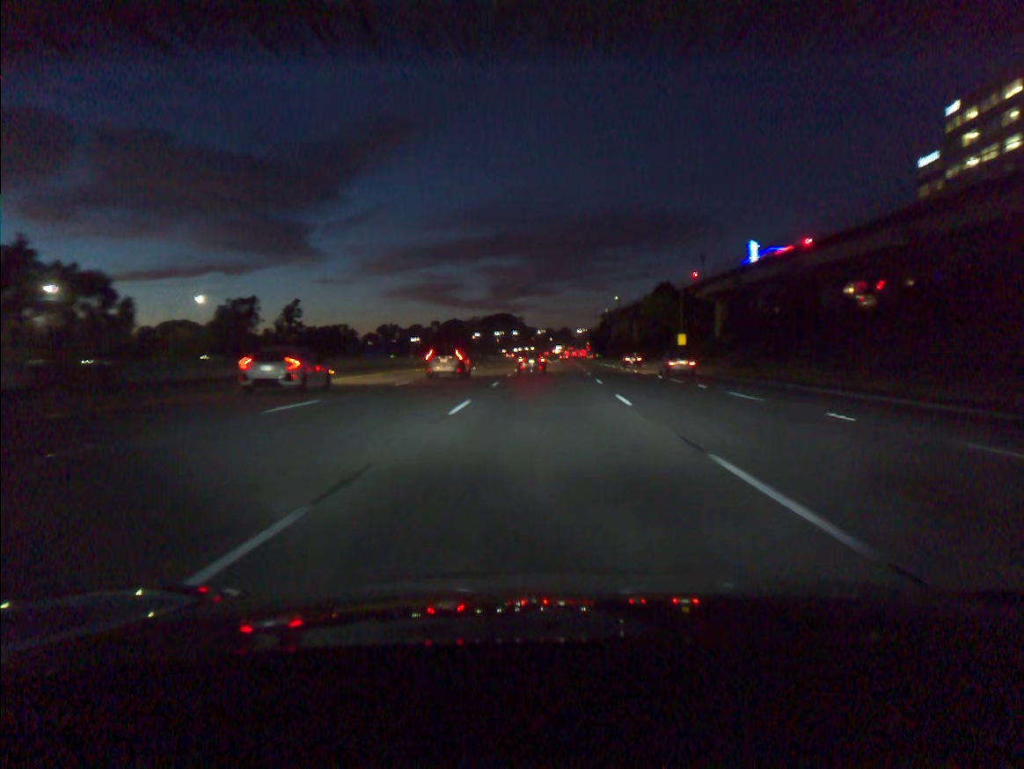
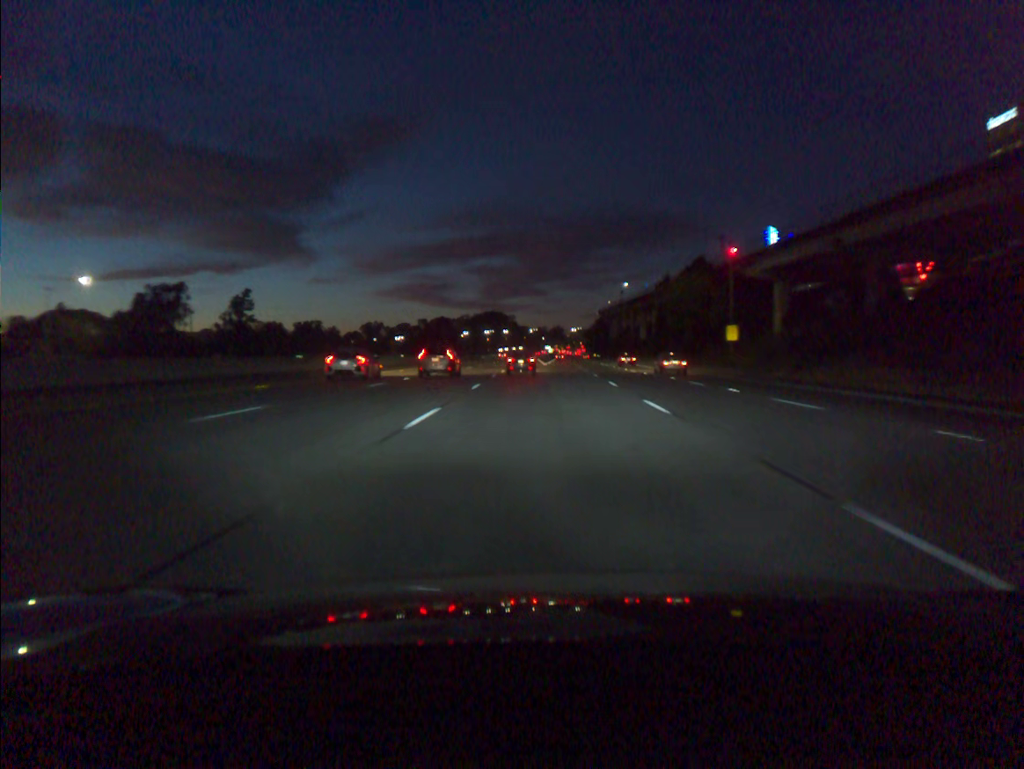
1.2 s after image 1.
(+0.2, +31.6) m; +1°
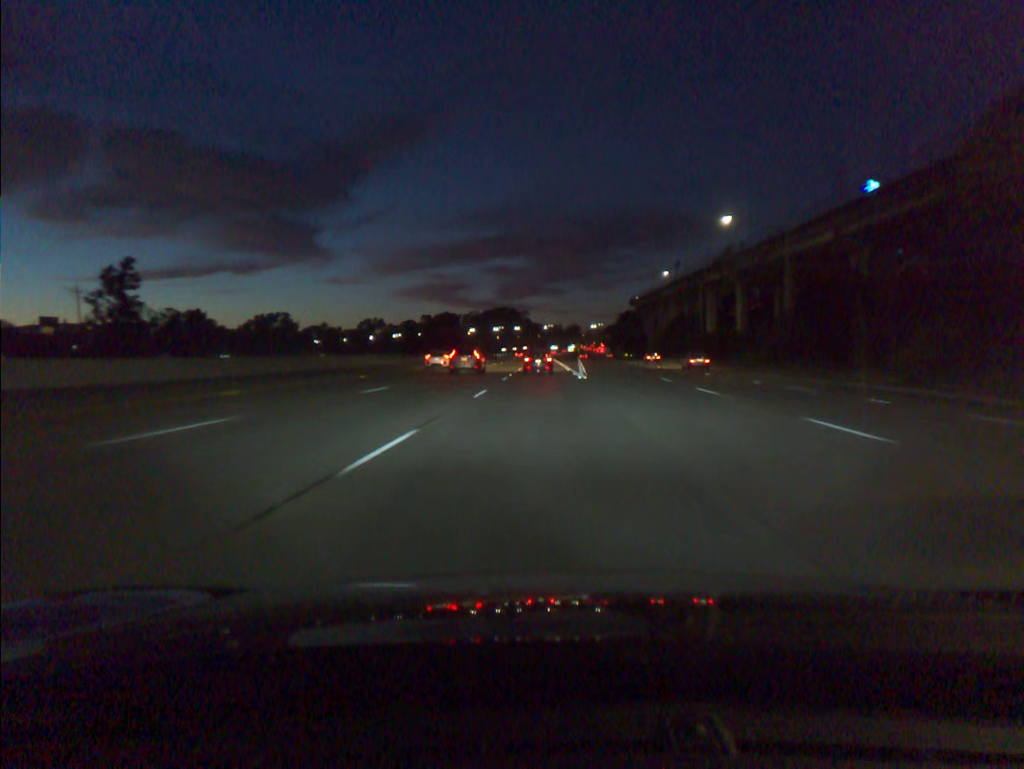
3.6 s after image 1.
(-0.9, +62.1) m; -1°
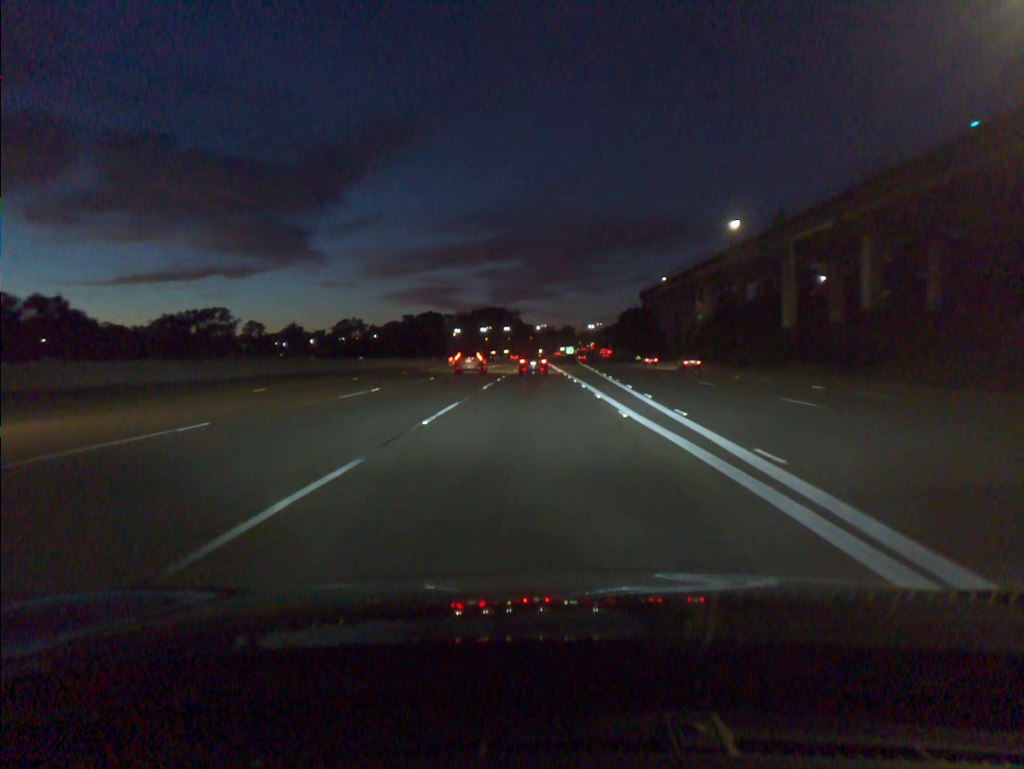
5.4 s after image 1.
(+0.2, +45.8) m; +1°
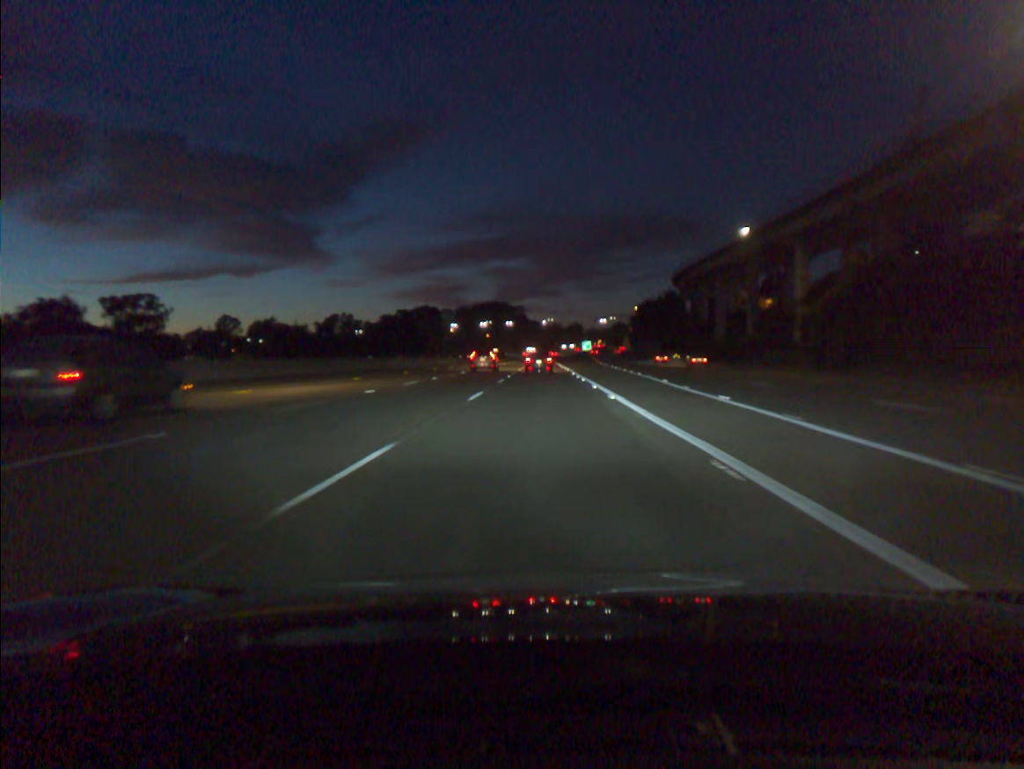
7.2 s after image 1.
(-0.2, +45.3) m; 0°
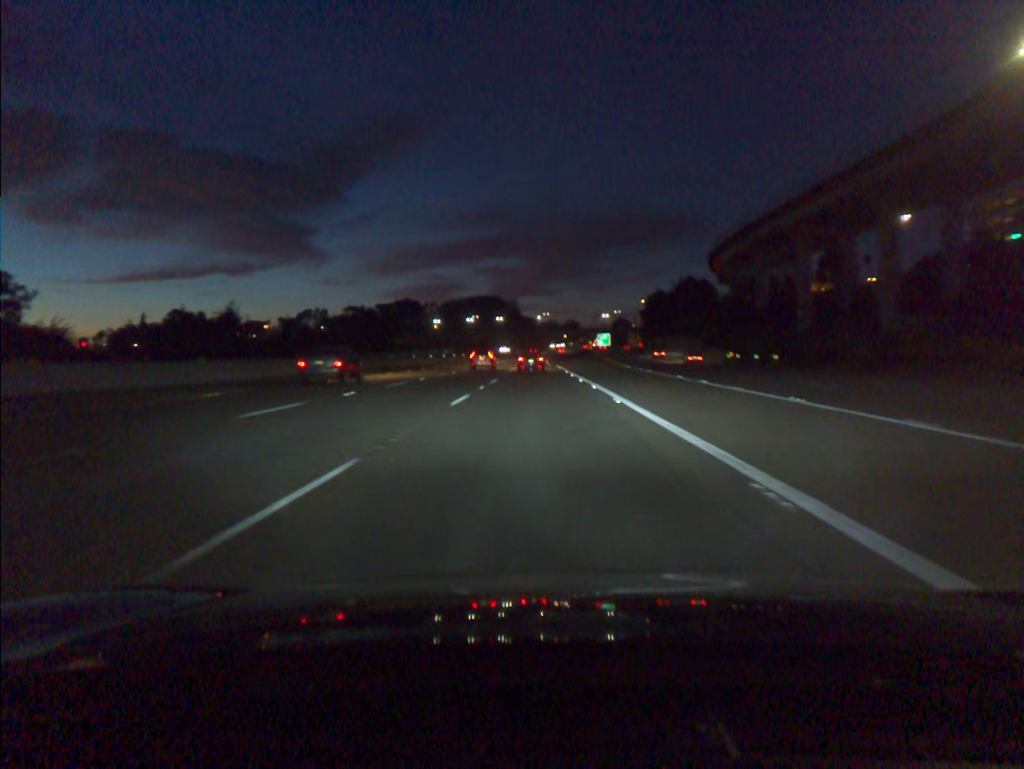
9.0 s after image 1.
(+0.2, +45.3) m; 0°
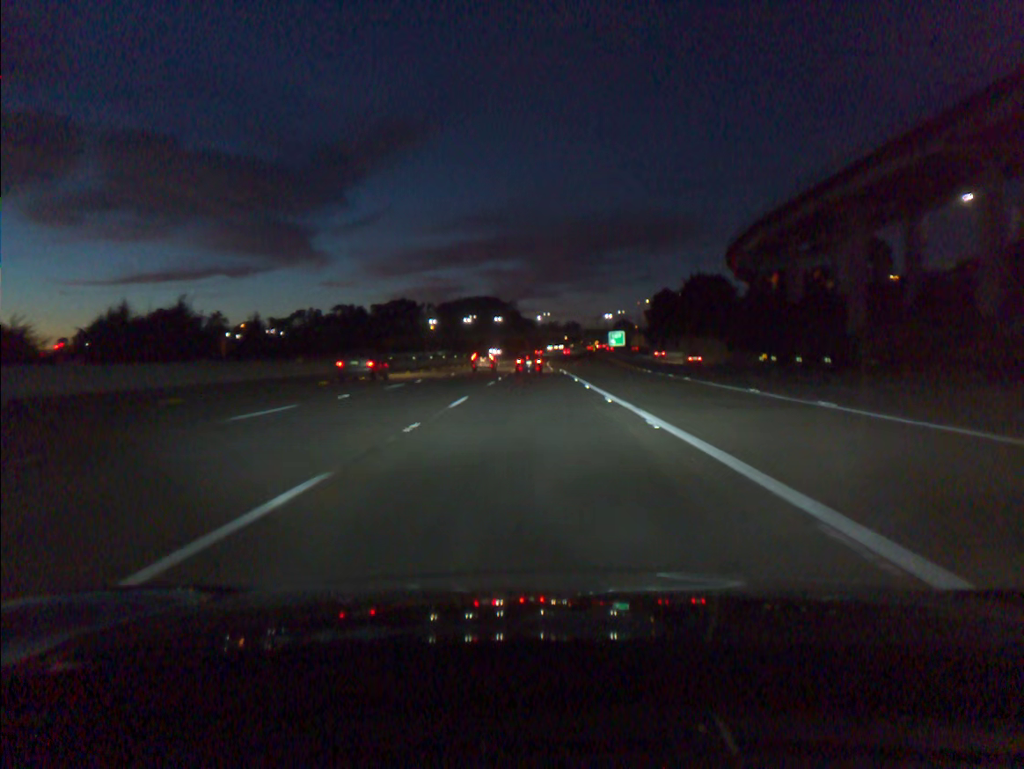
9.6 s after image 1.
(0.0, +15.1) m; 0°
